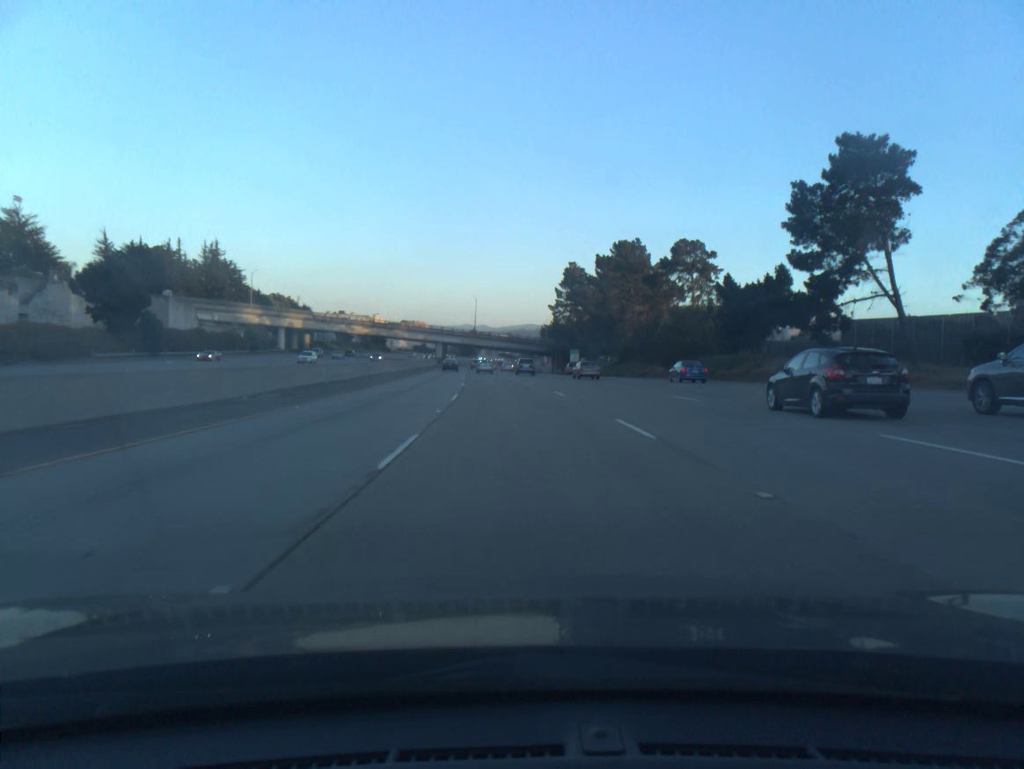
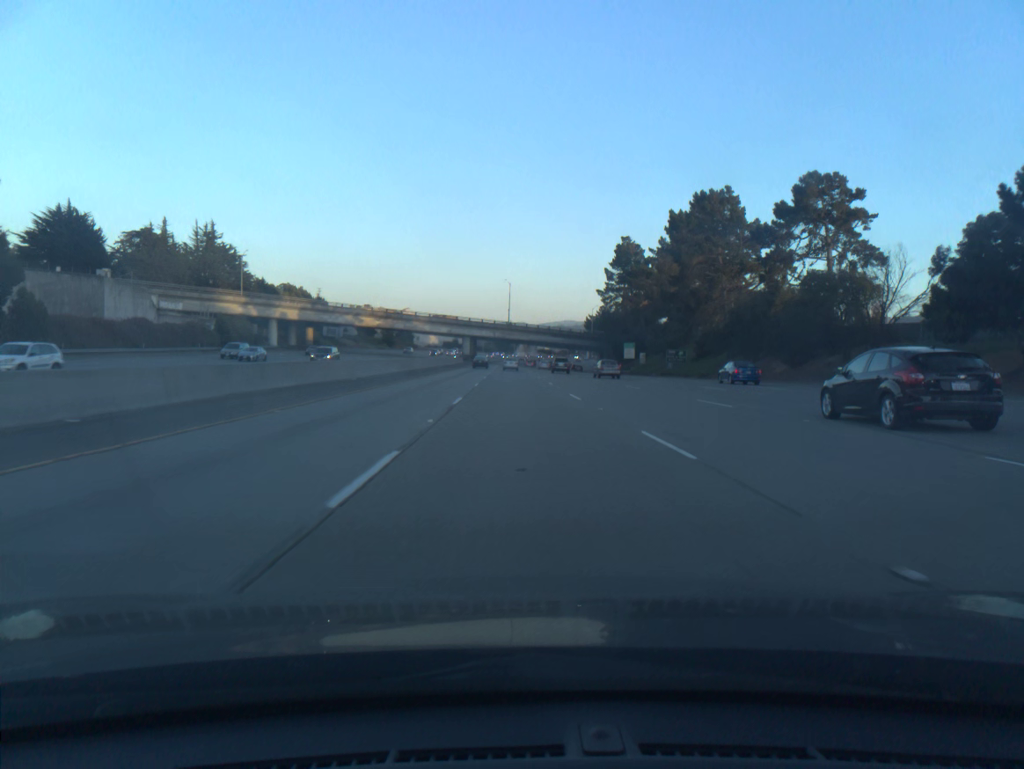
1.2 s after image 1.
(-0.8, +31.6) m; -3°
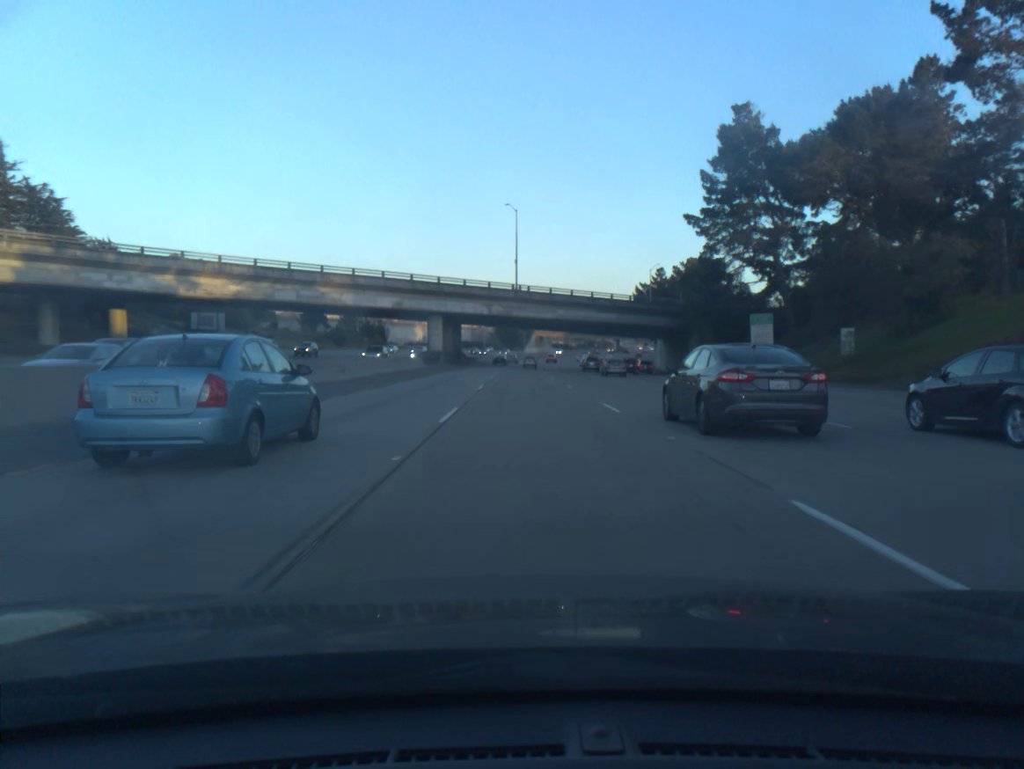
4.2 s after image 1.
(-1.3, +79.5) m; -1°
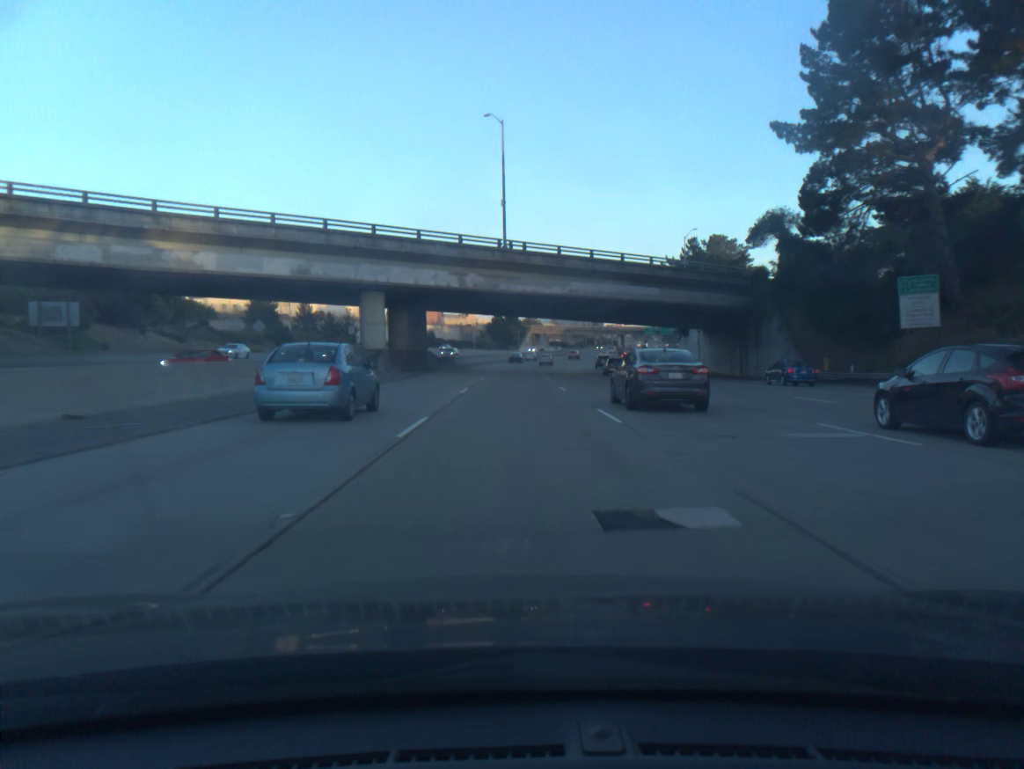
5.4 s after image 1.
(+0.1, +32.1) m; 0°
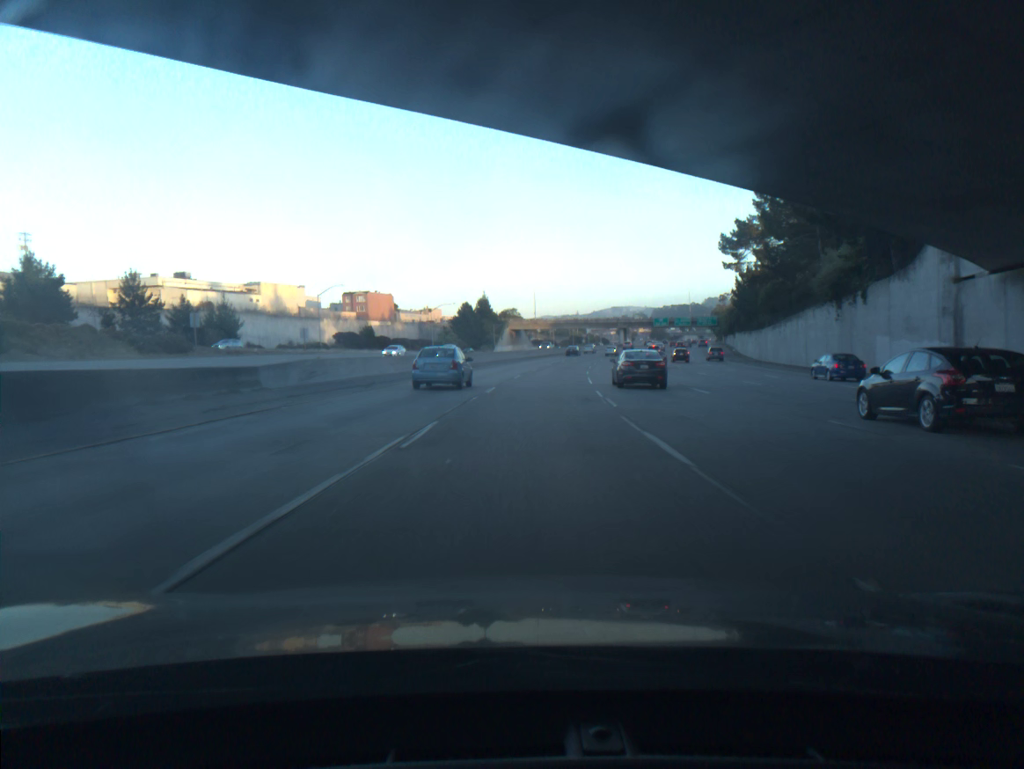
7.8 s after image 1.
(+0.2, +64.2) m; +2°
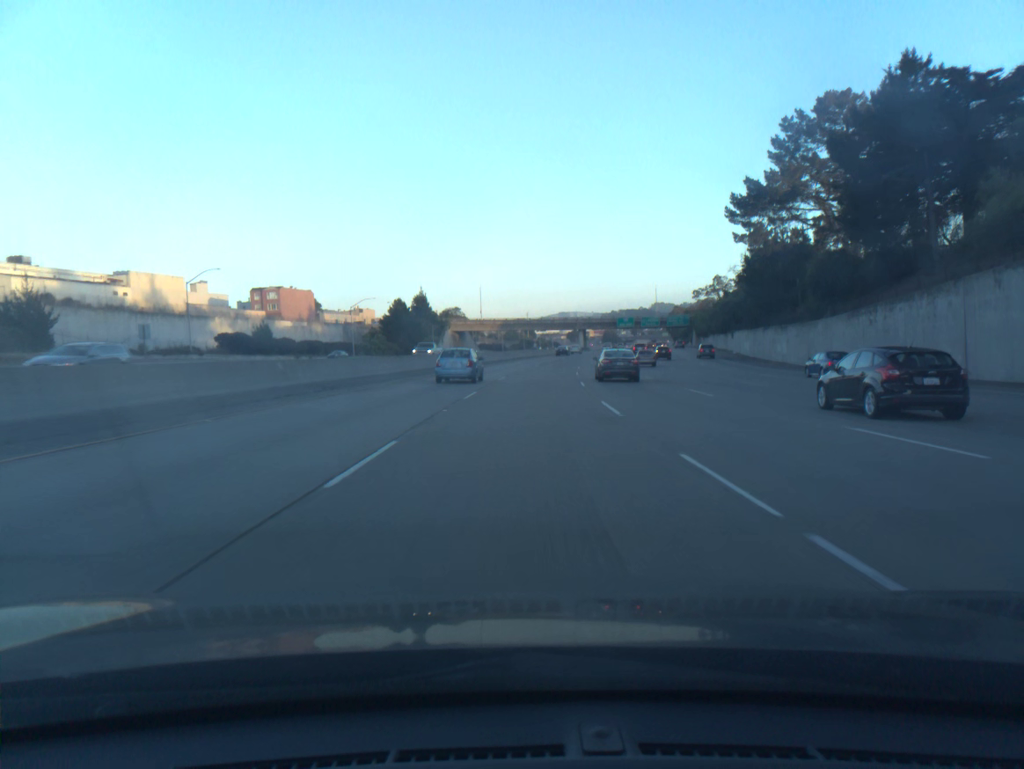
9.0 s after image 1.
(+1.0, +32.1) m; +4°
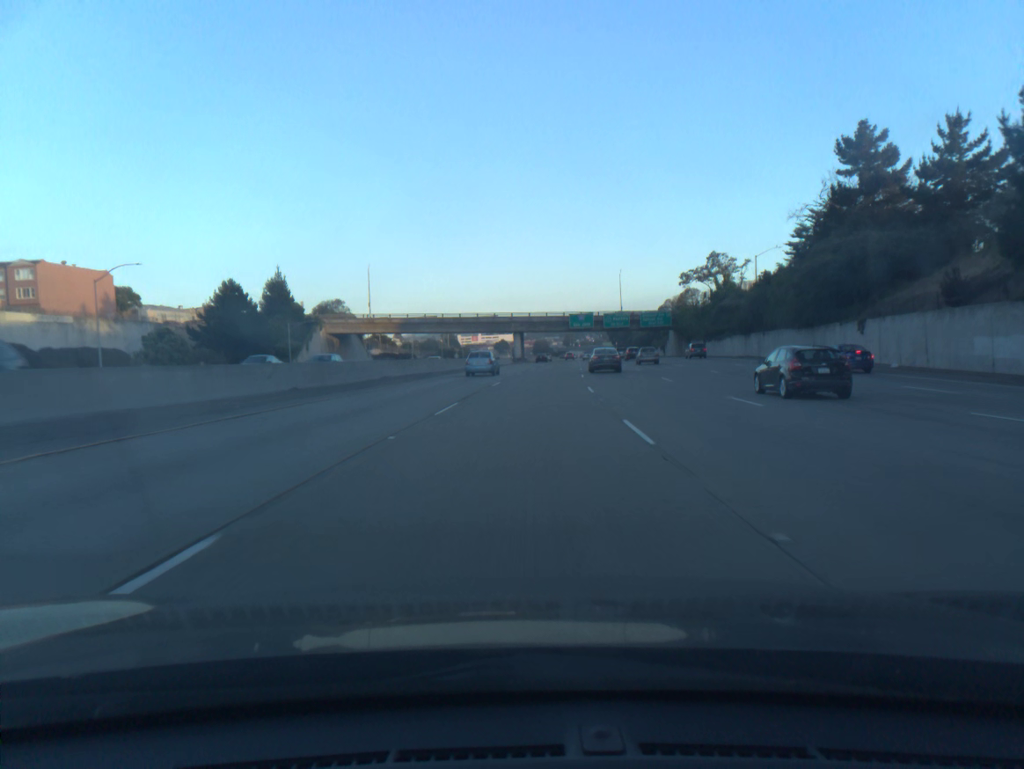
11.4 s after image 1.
(+3.3, +63.9) m; +5°
